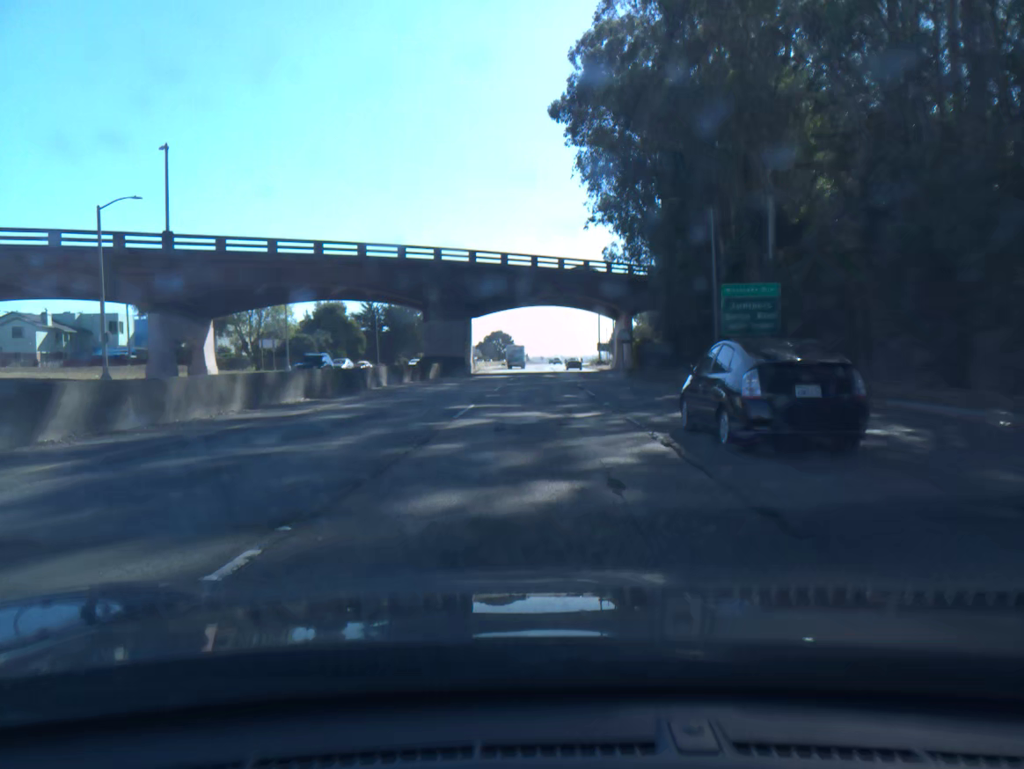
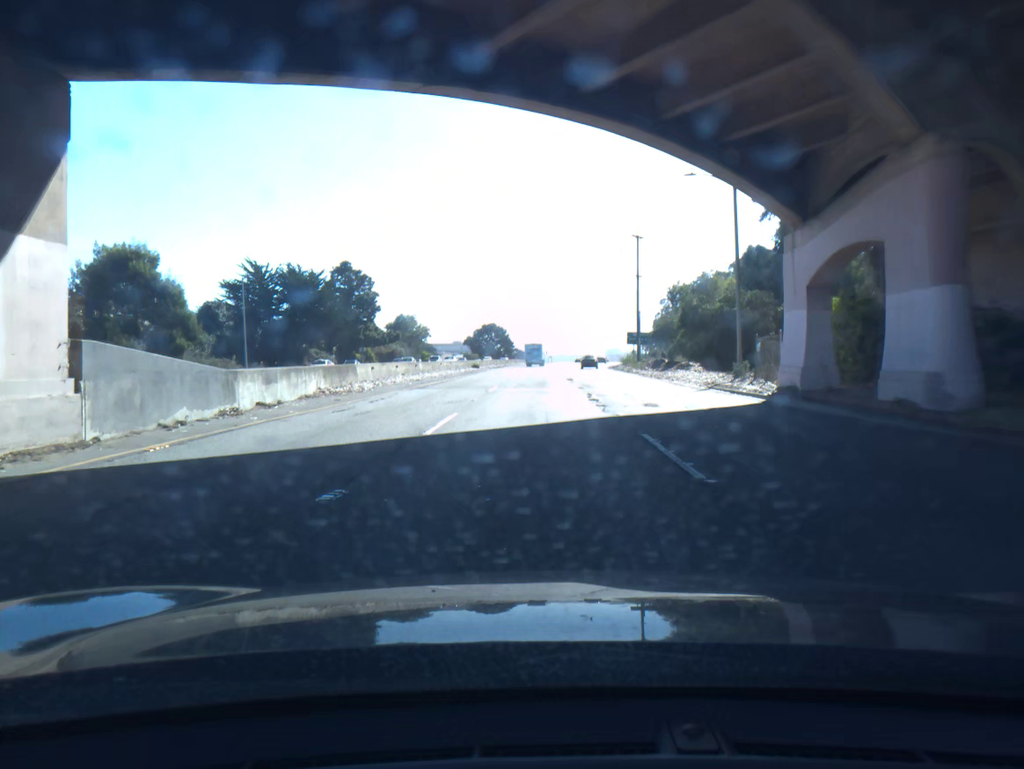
(0.0, +62.5) m; 0°
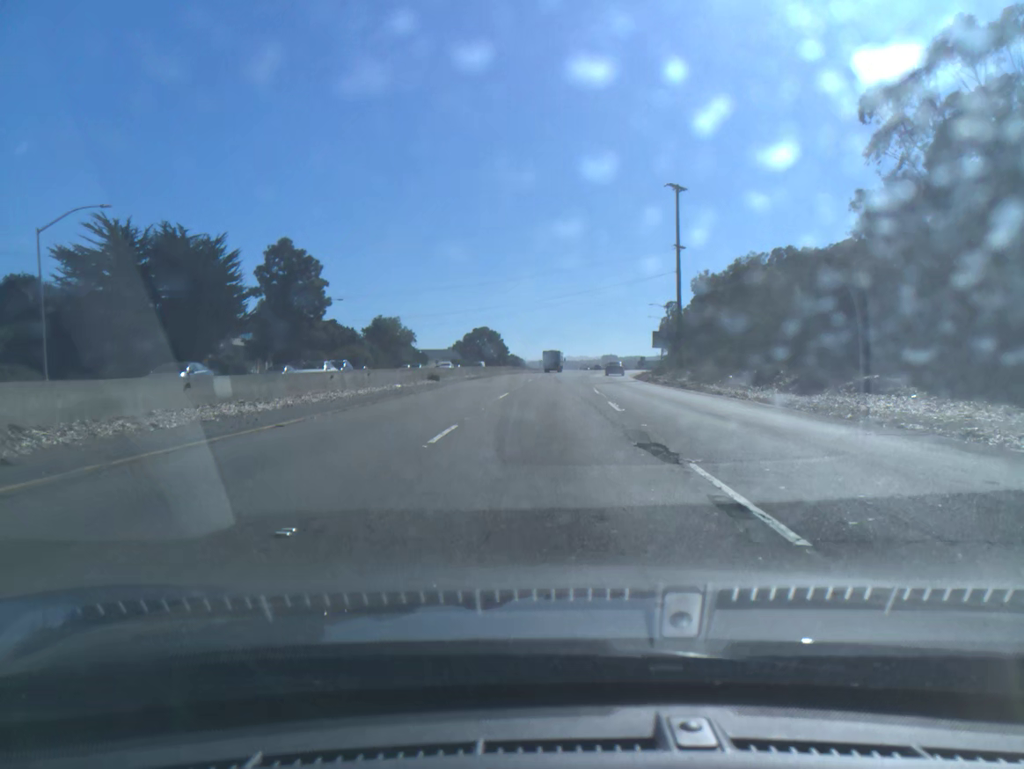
(0.0, +30.7) m; 0°
